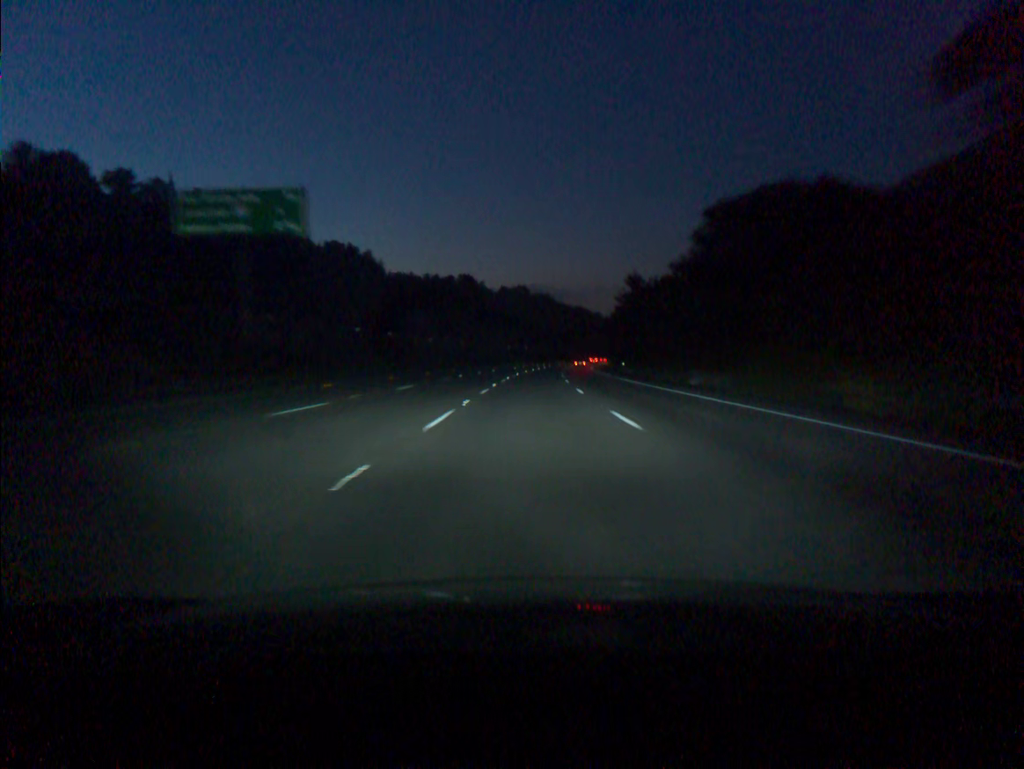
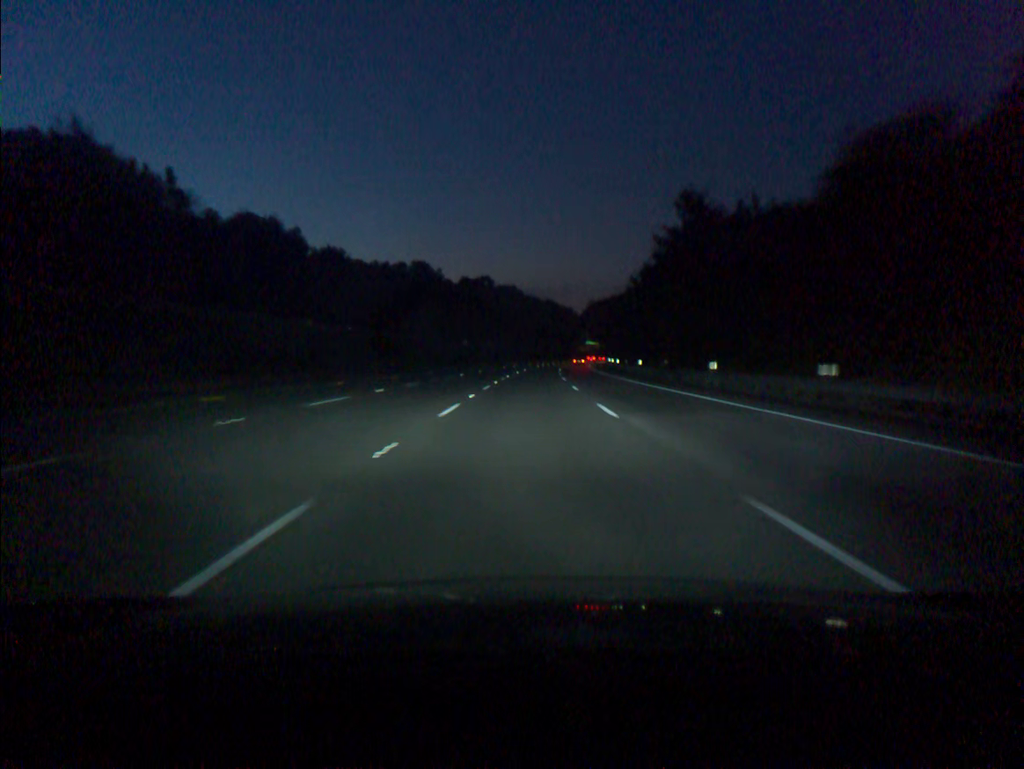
(+1.3, +55.3) m; +2°
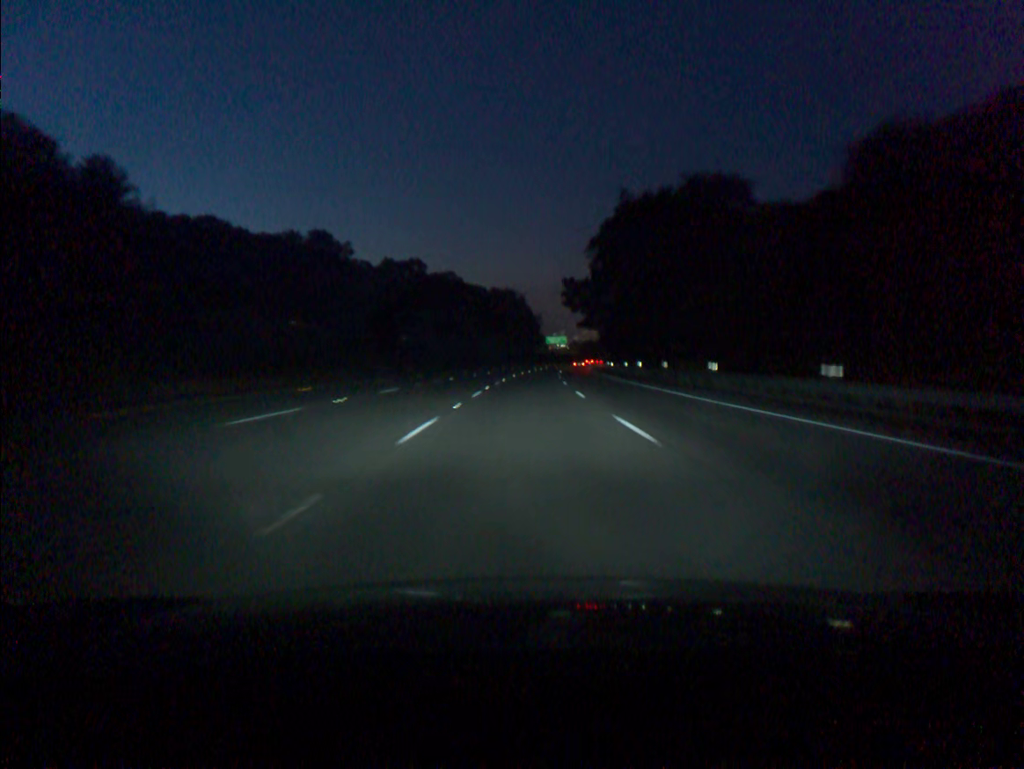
(+3.1, +92.4) m; +4°
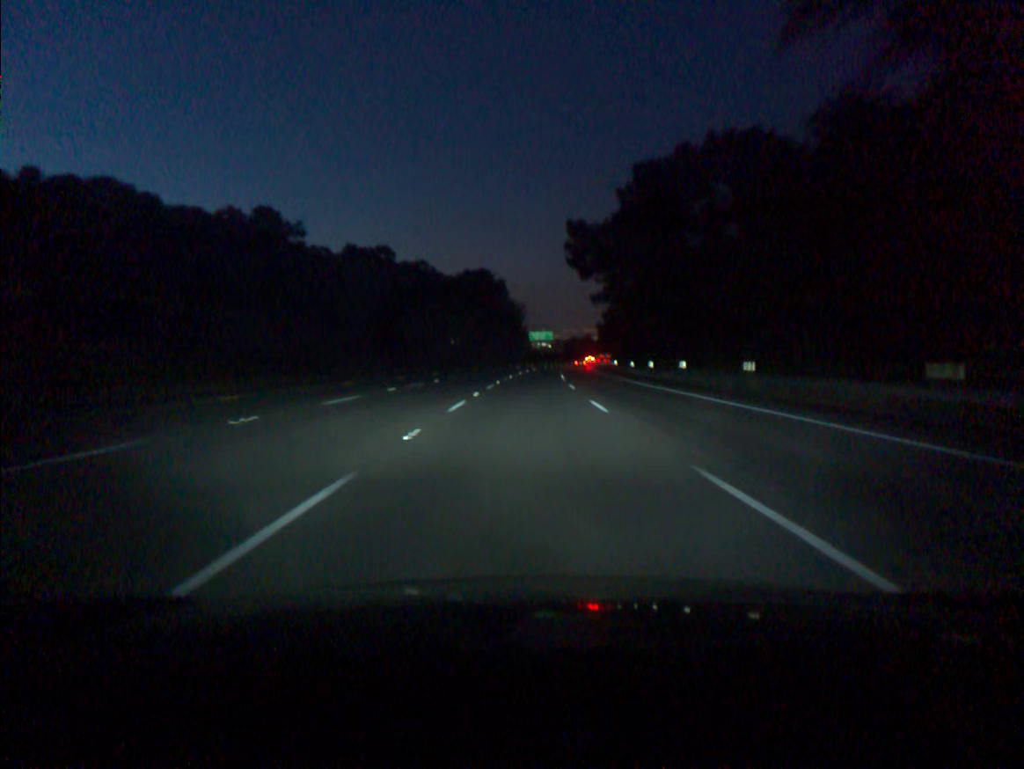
(+0.5, +37.0) m; +1°
